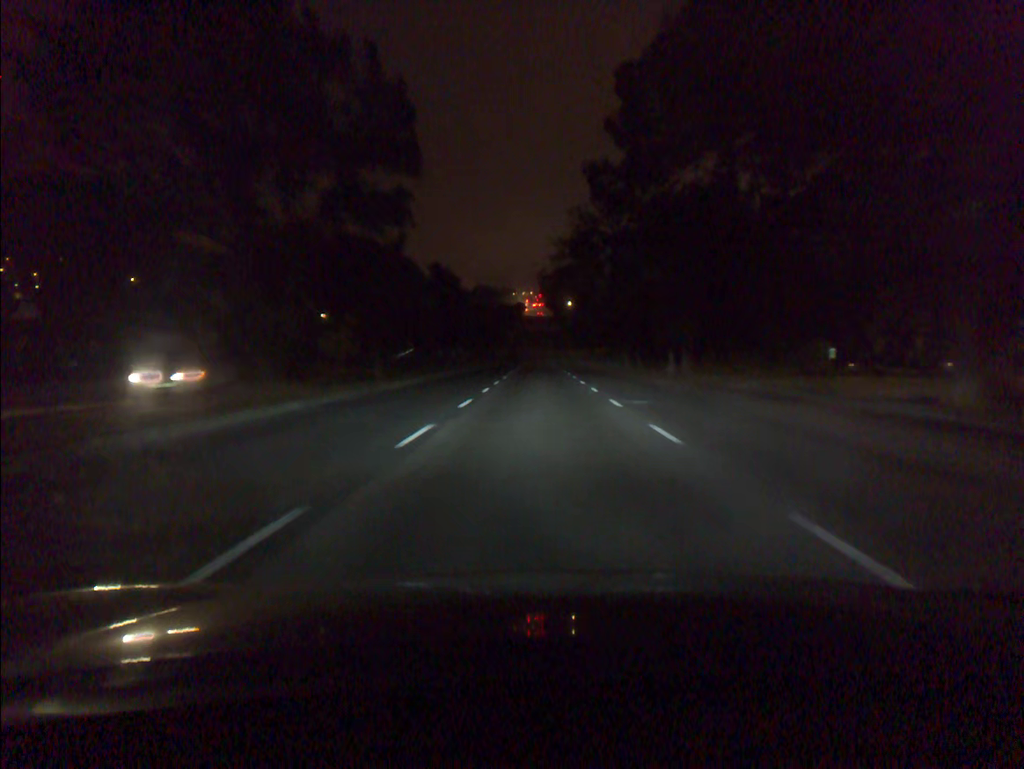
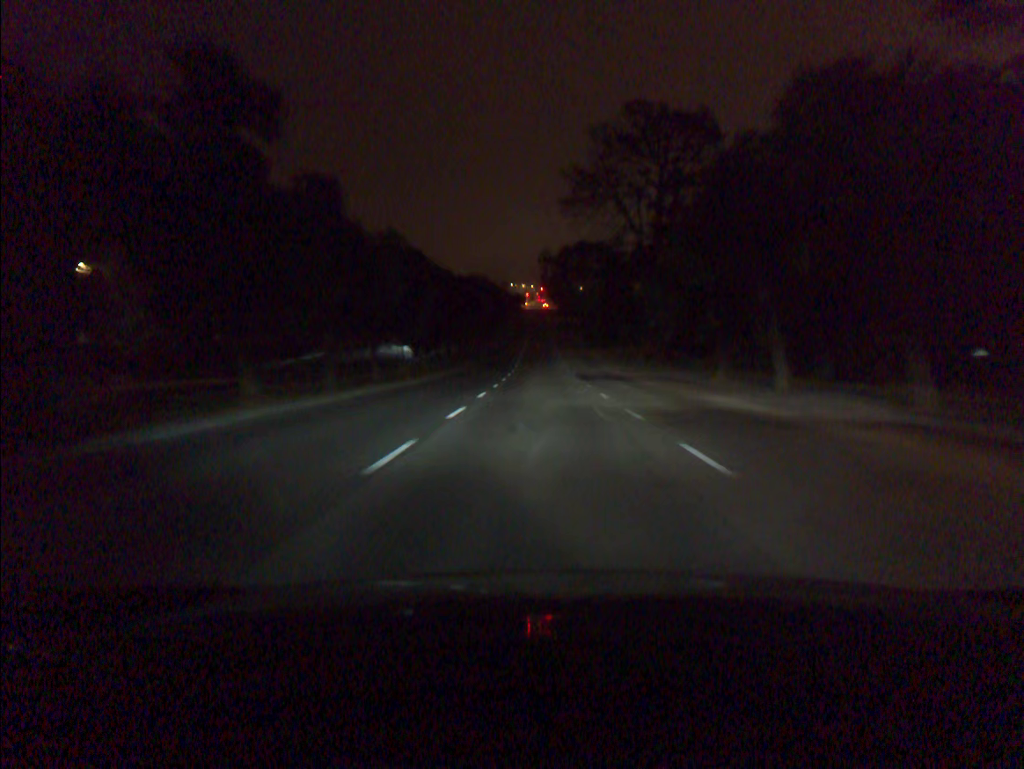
(-0.1, +46.2) m; 0°
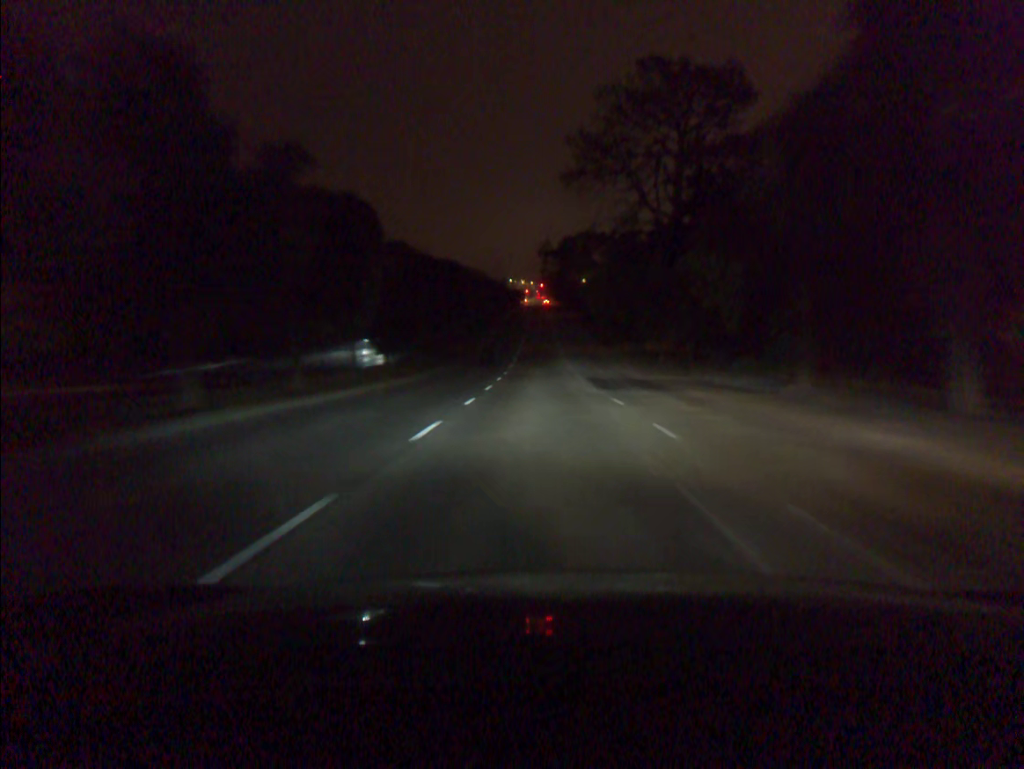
(0.0, +11.6) m; 0°
